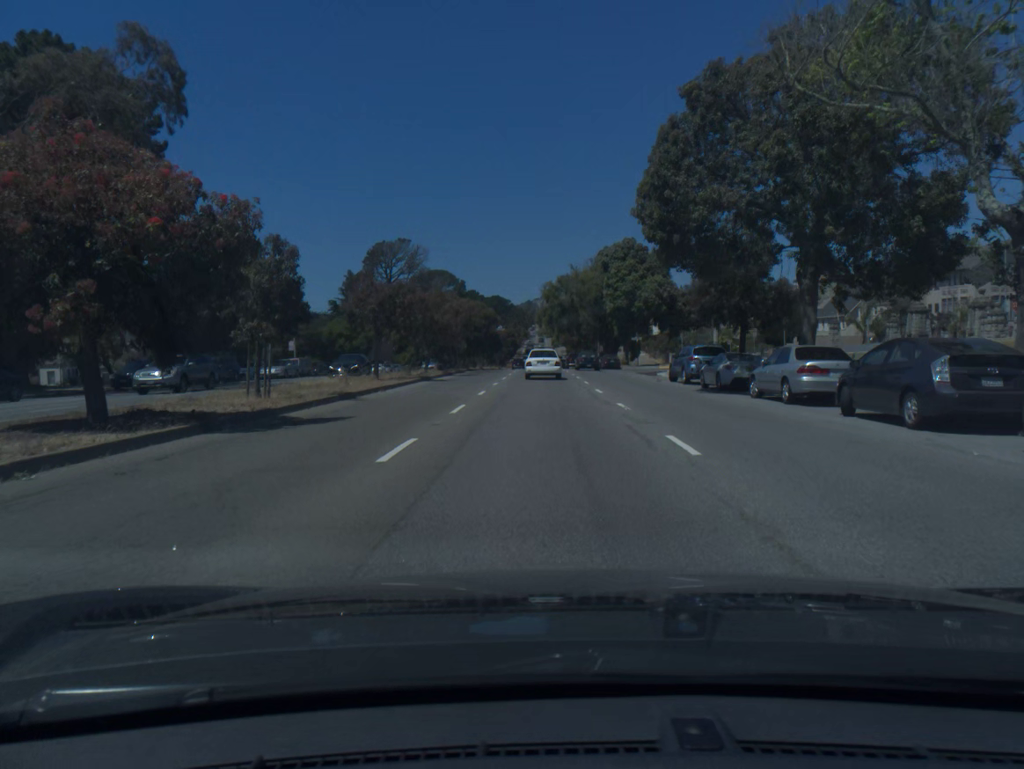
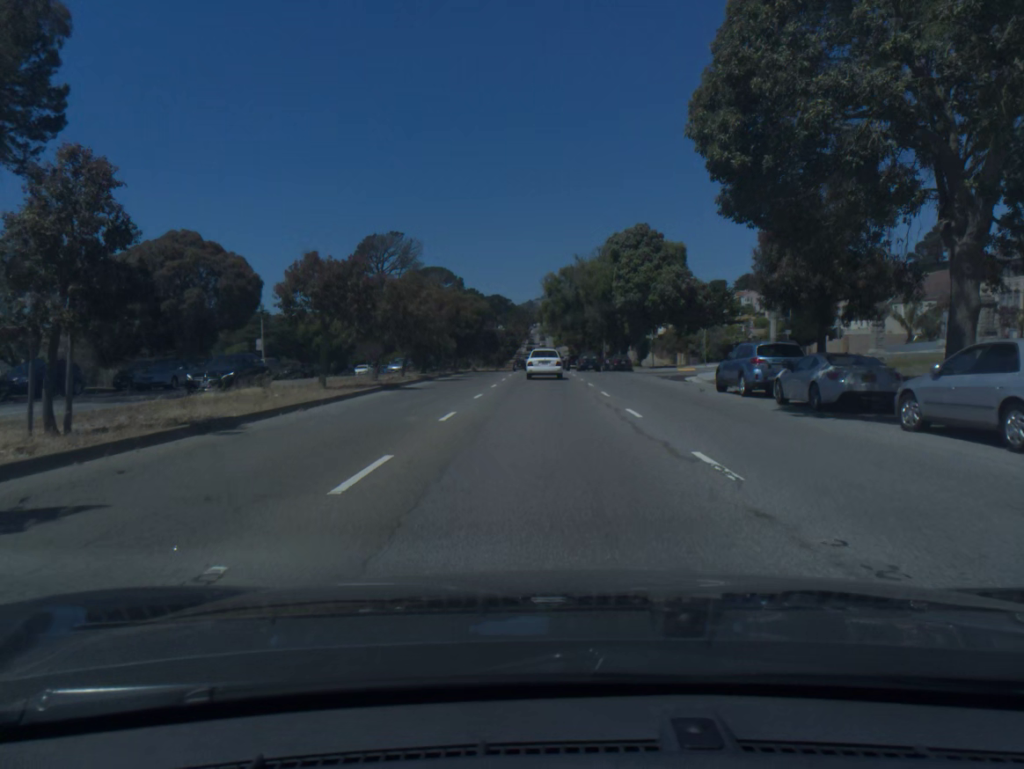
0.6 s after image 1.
(0.0, +9.2) m; 0°
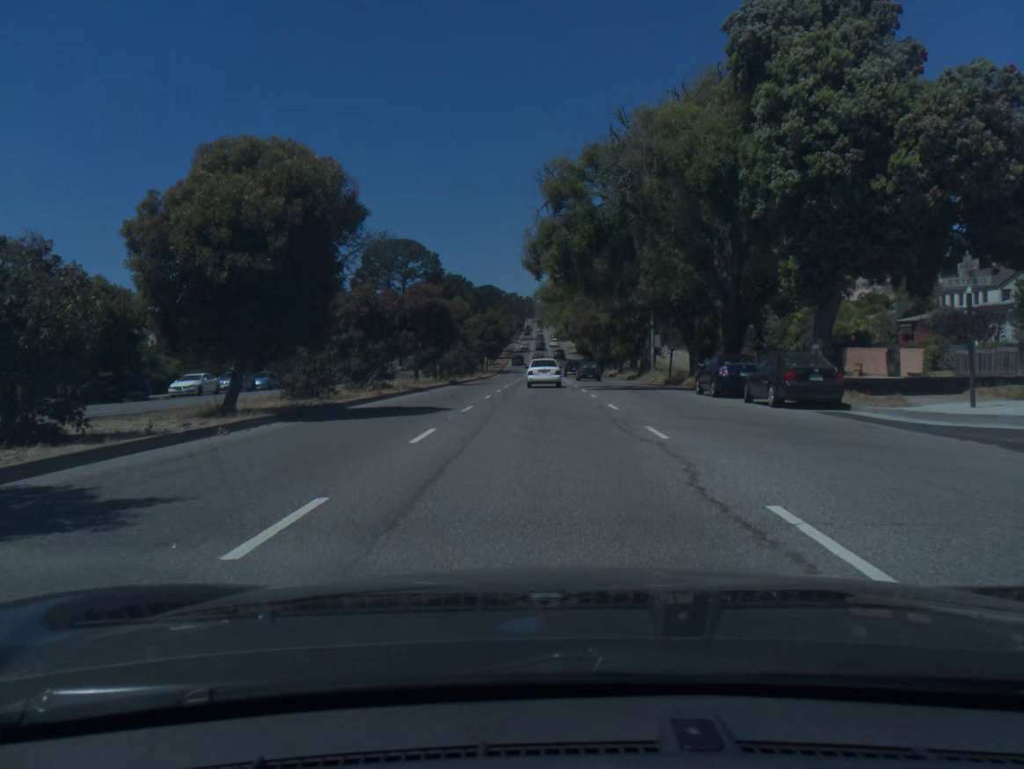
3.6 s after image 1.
(0.0, +46.5) m; 0°
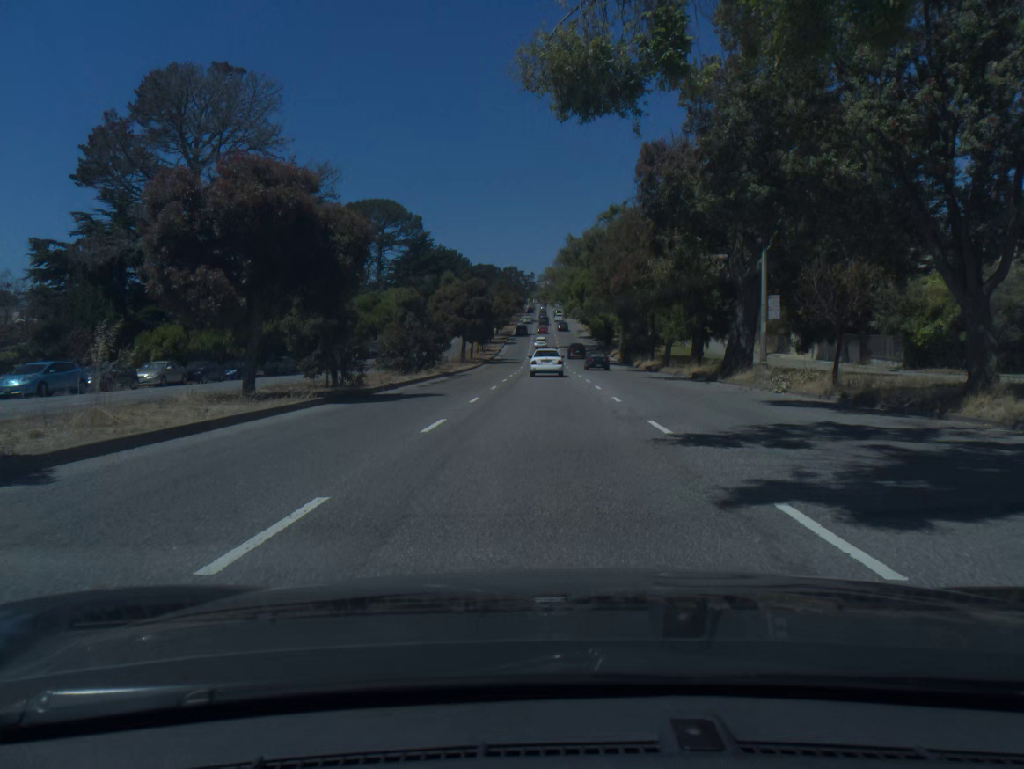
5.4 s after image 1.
(-0.1, +28.4) m; 0°
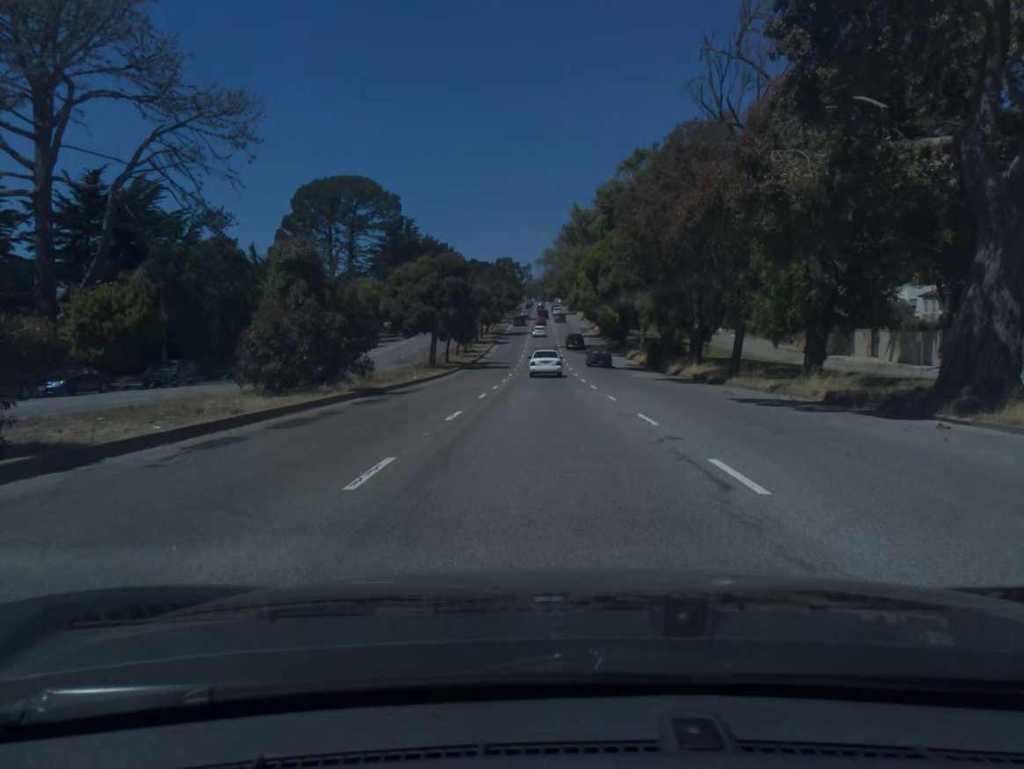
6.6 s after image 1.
(0.0, +19.5) m; 0°
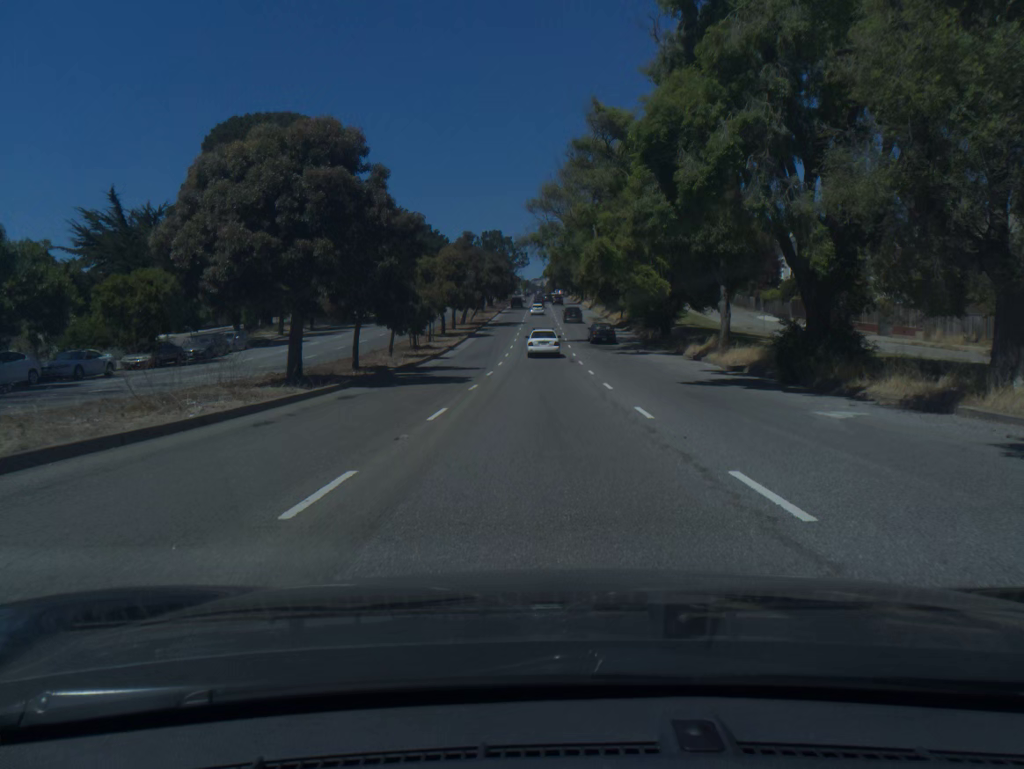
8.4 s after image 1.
(+0.1, +30.0) m; 0°
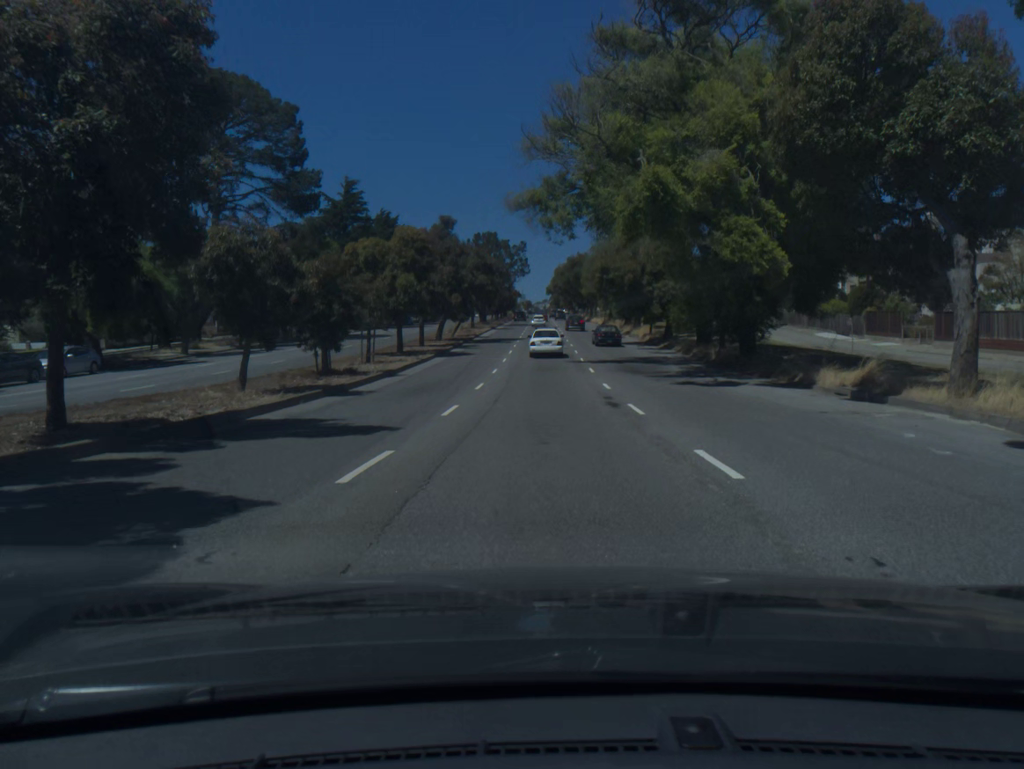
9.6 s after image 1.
(0.0, +20.2) m; 0°
